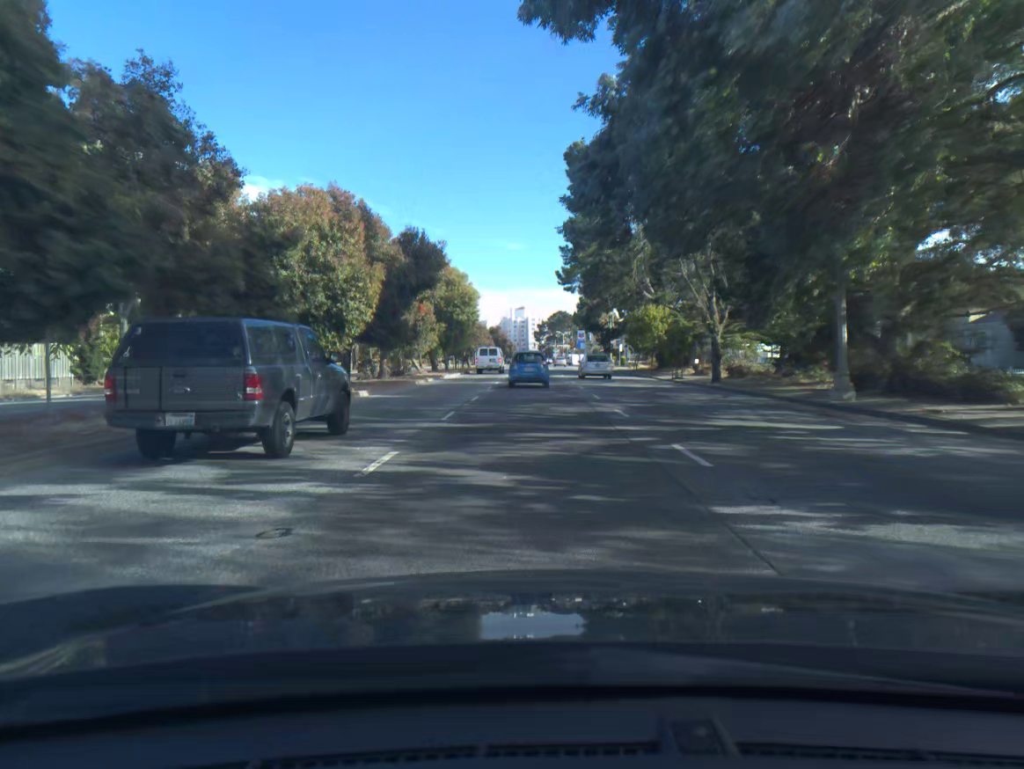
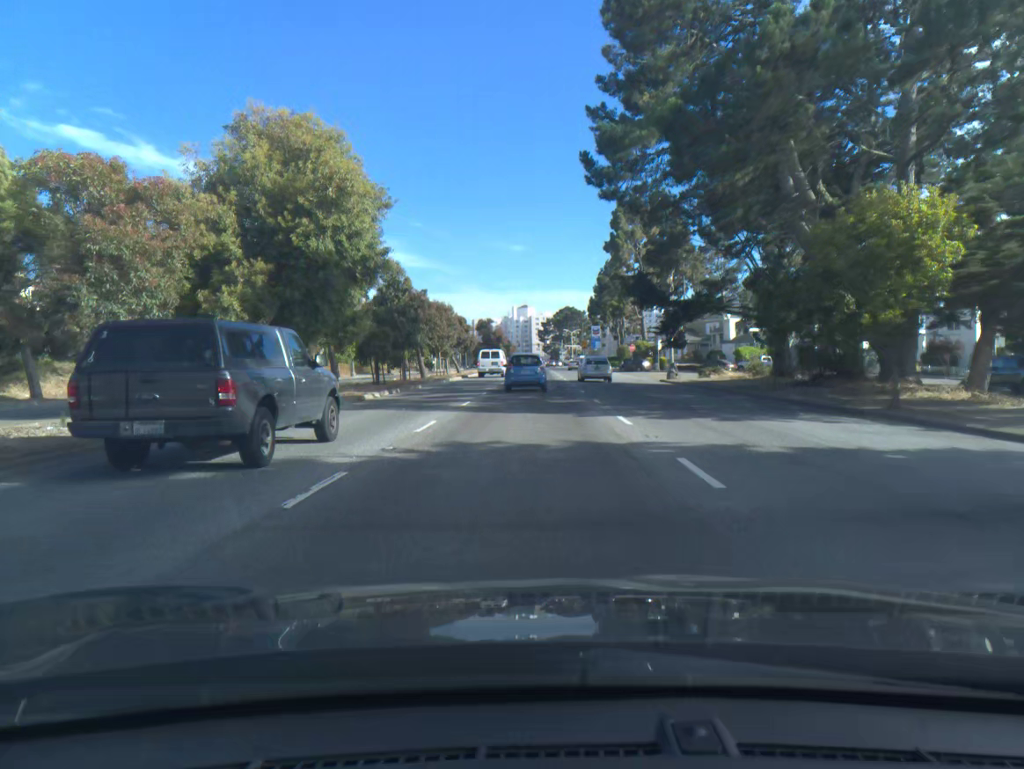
(0.0, +38.0) m; 0°
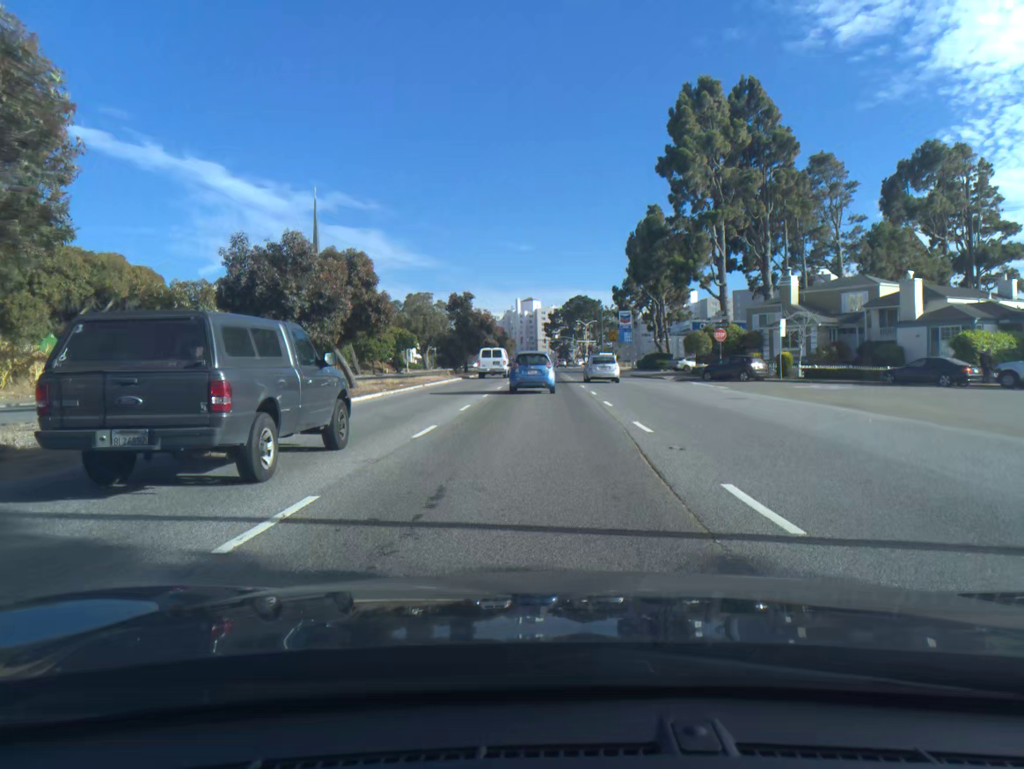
(-0.2, +44.9) m; 0°
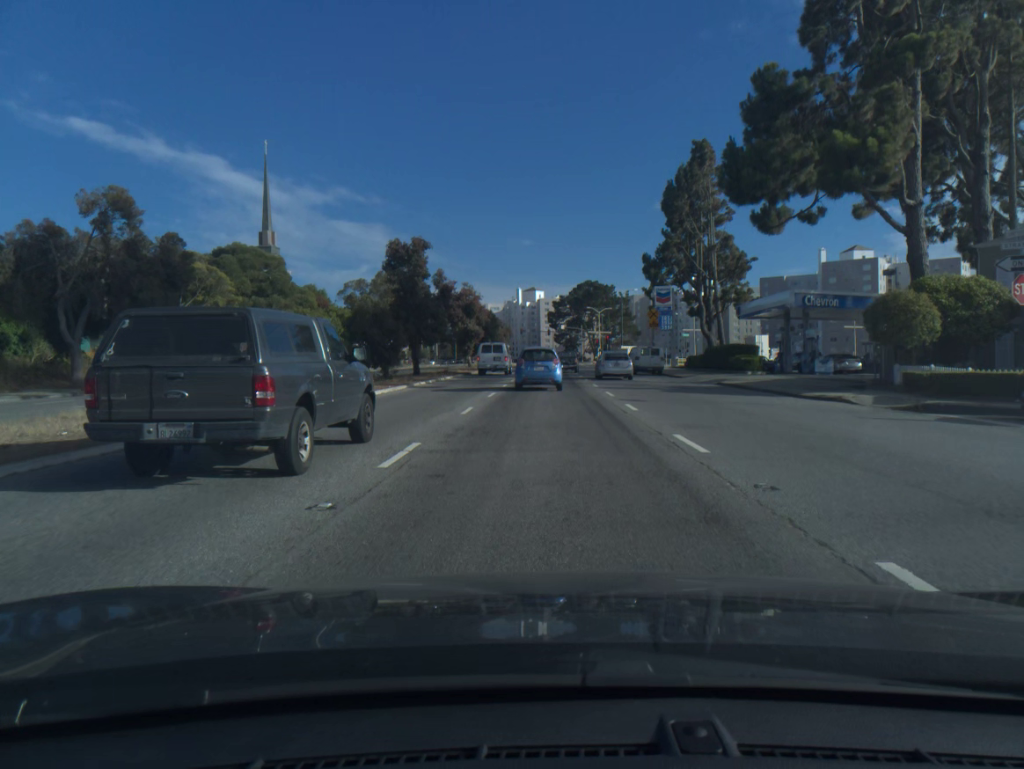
(0.0, +32.3) m; 0°
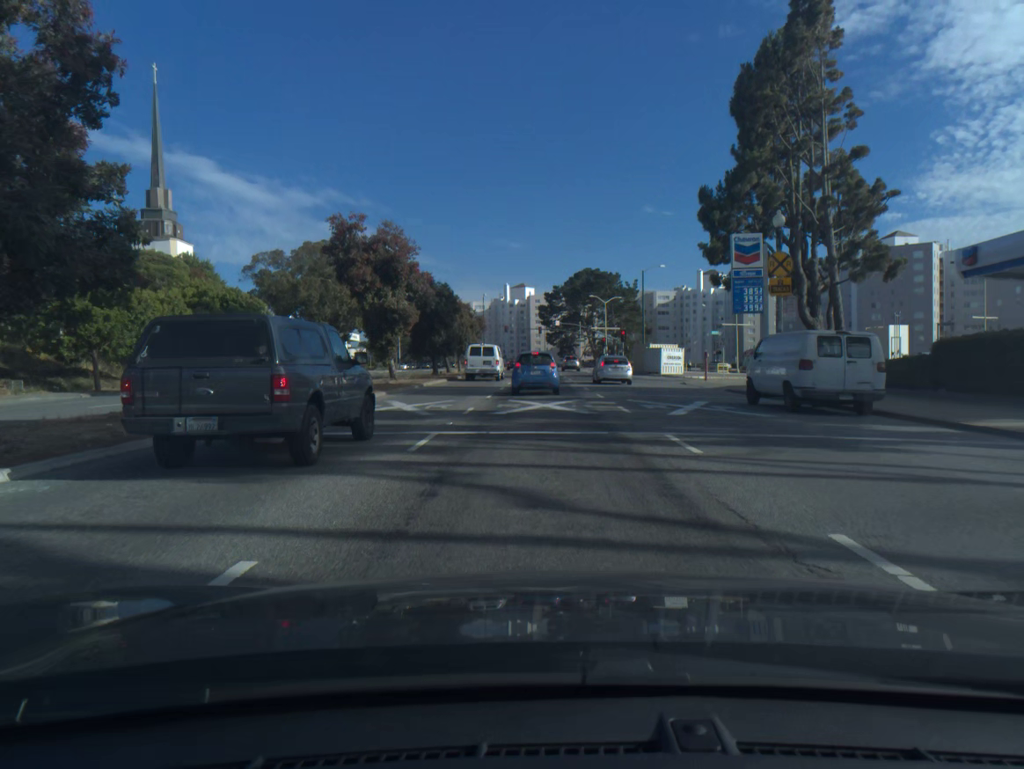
(+0.2, +35.4) m; +1°
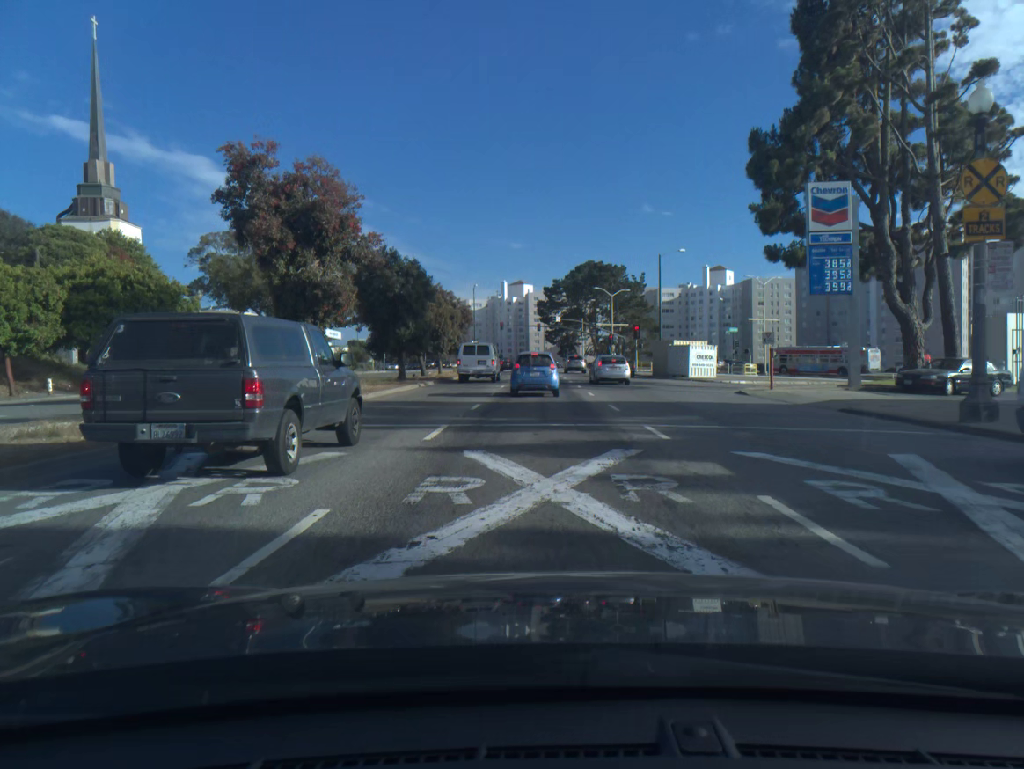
(0.0, +13.0) m; 0°
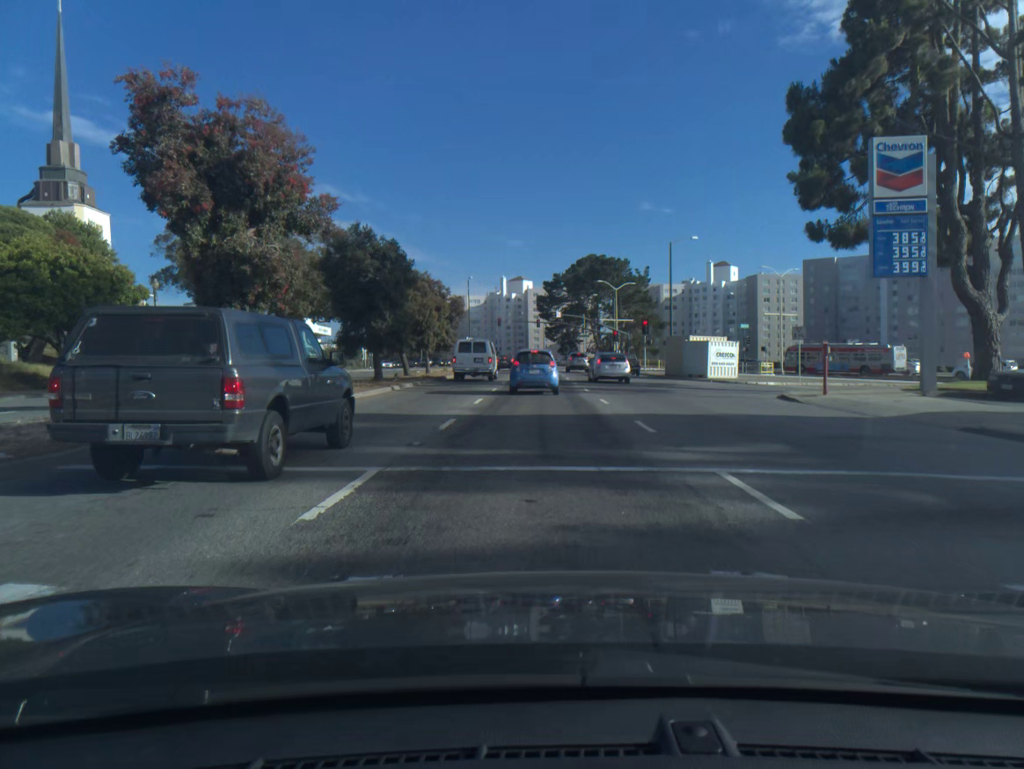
(0.0, +6.1) m; 0°
